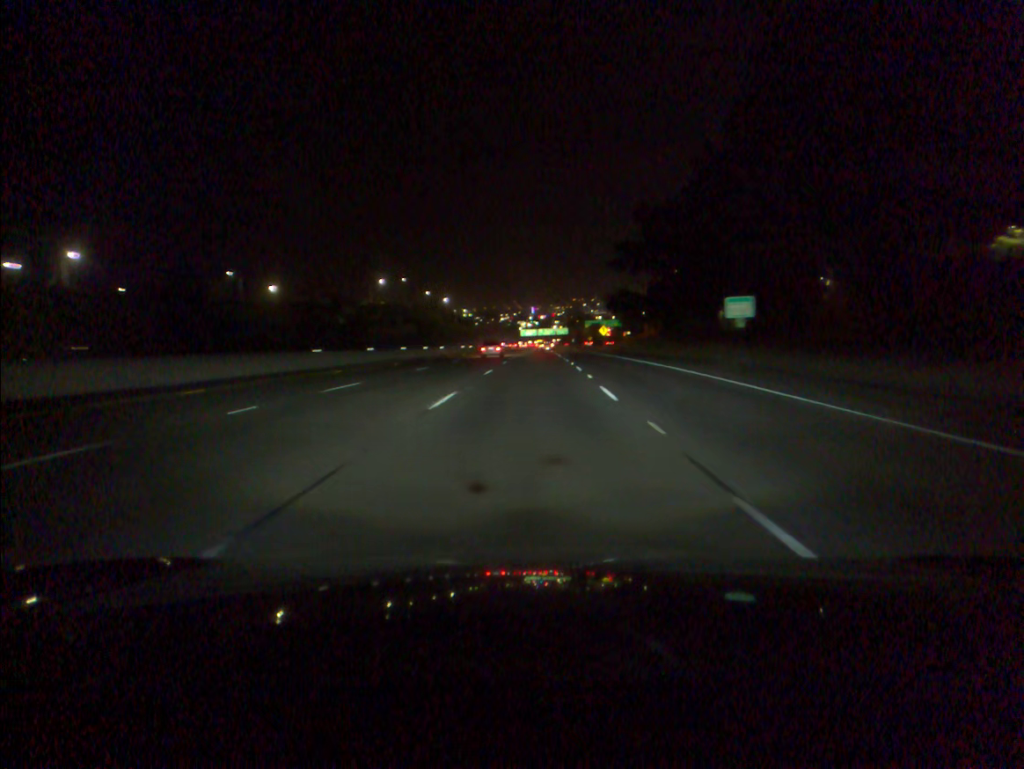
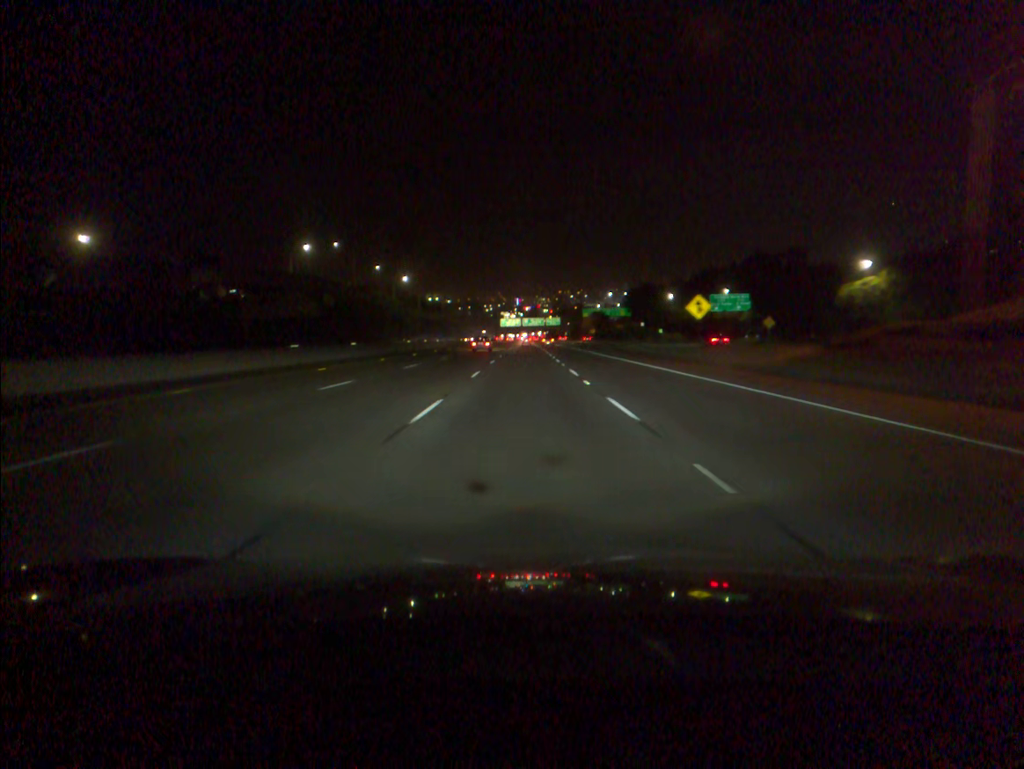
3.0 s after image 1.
(+1.7, +87.9) m; +1°
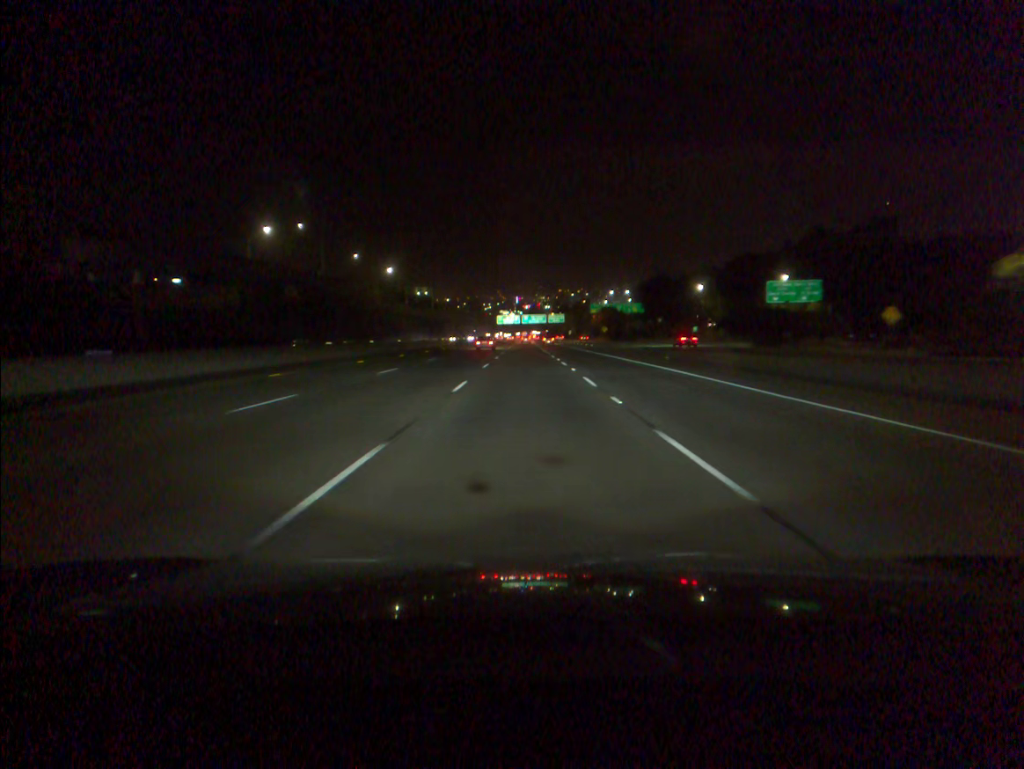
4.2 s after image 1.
(0.0, +35.5) m; 0°
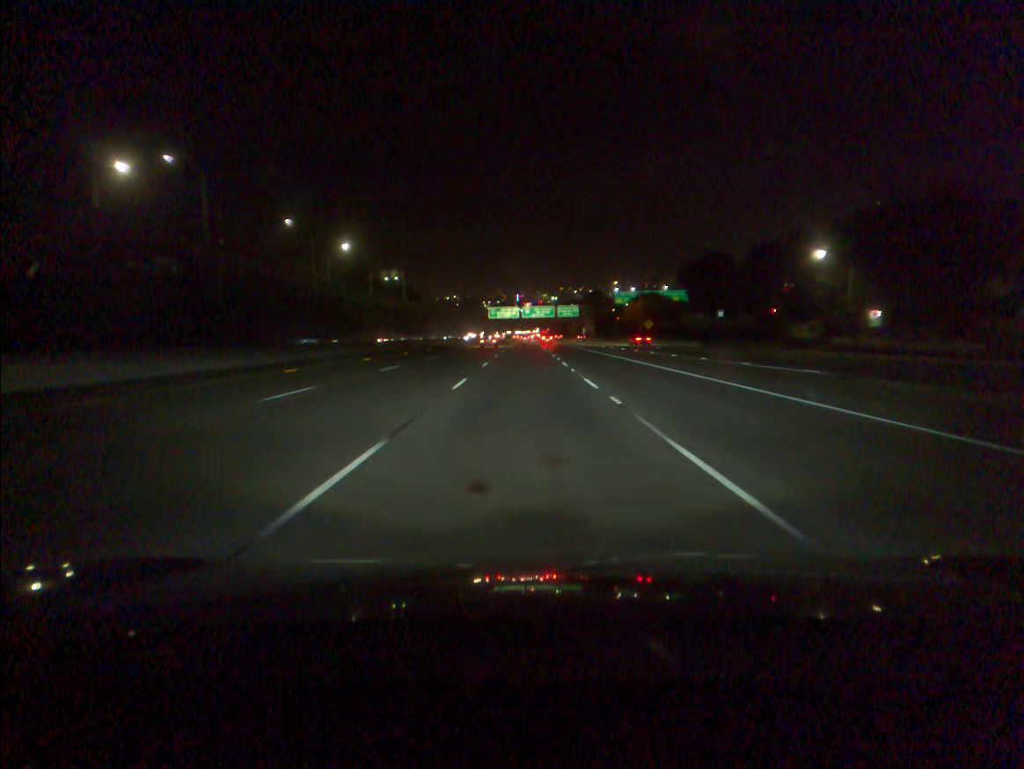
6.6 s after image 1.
(0.0, +71.1) m; 0°
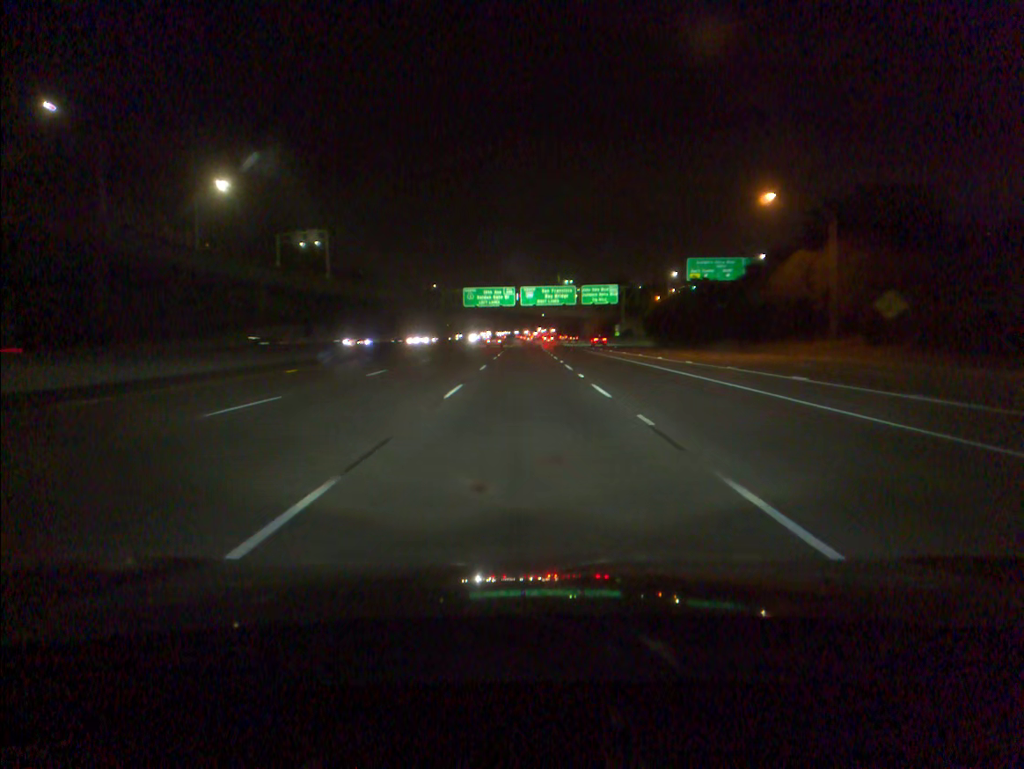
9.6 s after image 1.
(-0.1, +87.9) m; 0°
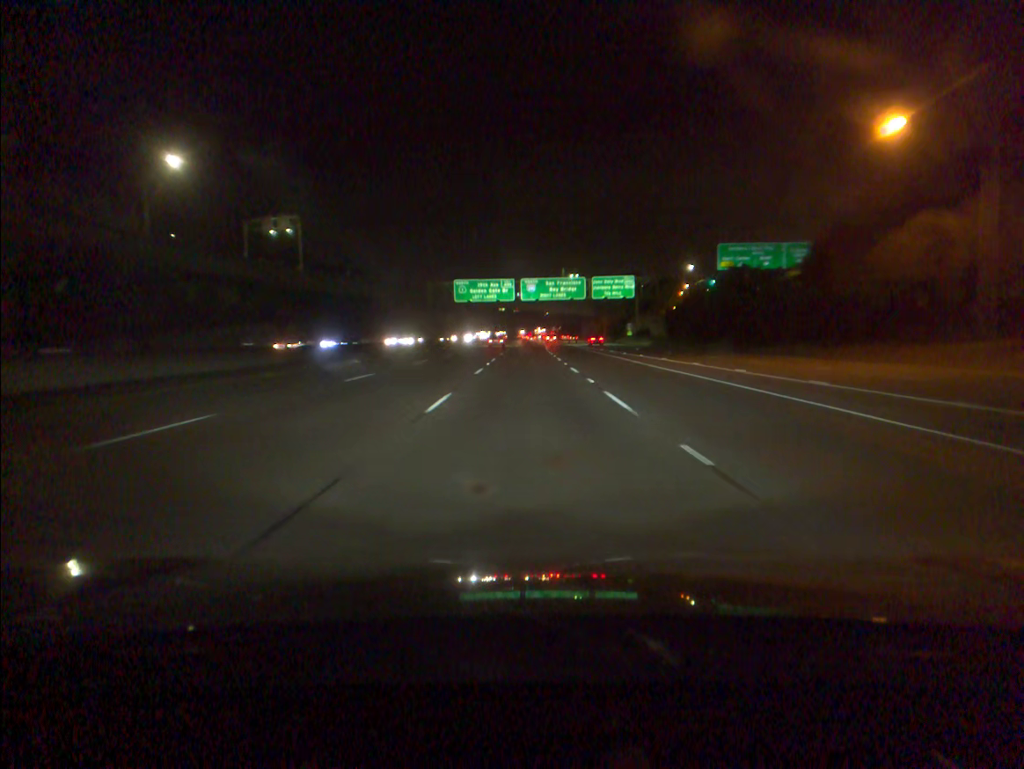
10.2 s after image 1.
(0.0, +17.5) m; 0°
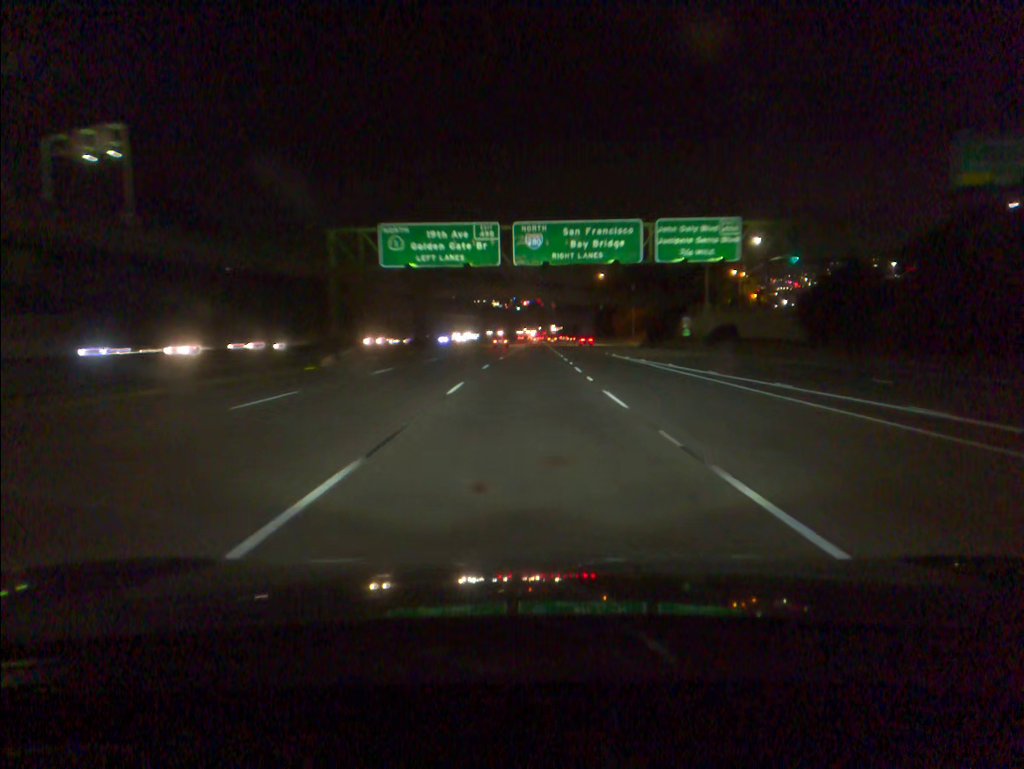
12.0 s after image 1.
(+0.1, +52.6) m; 0°
